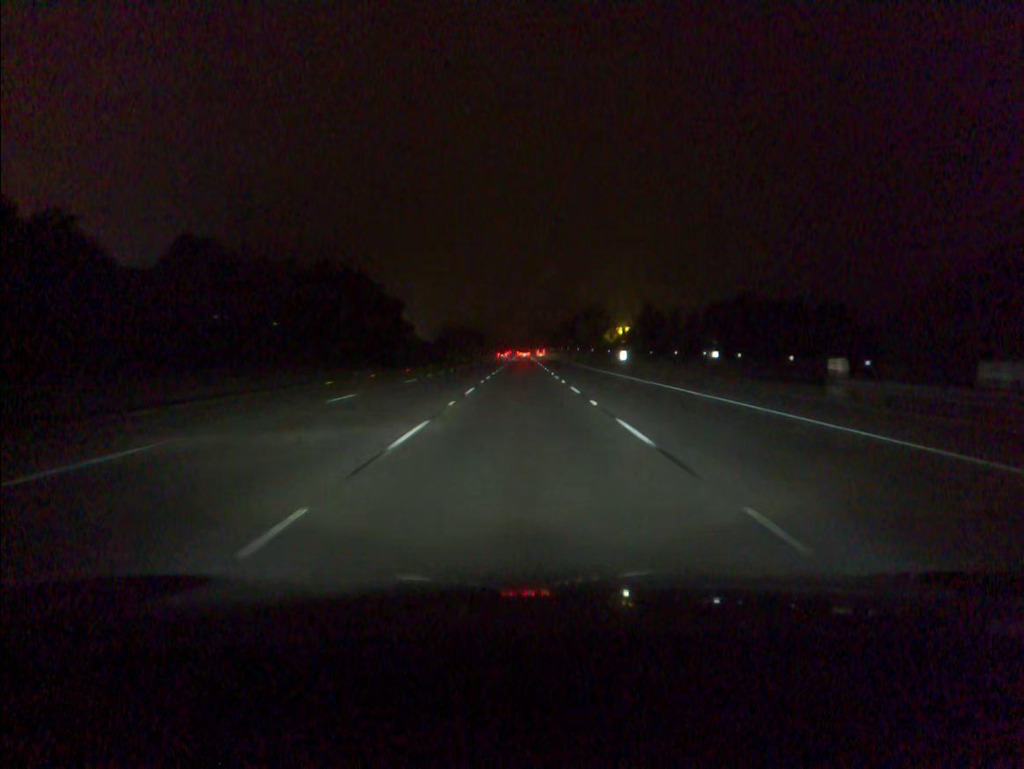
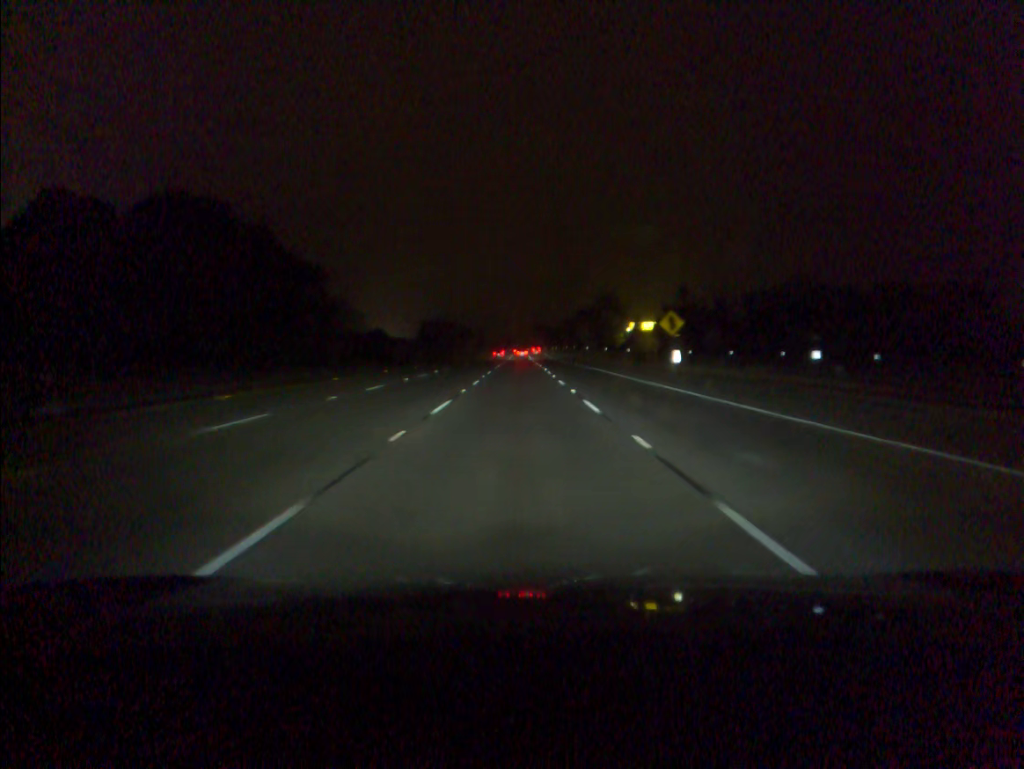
(+0.1, +37.9) m; 0°
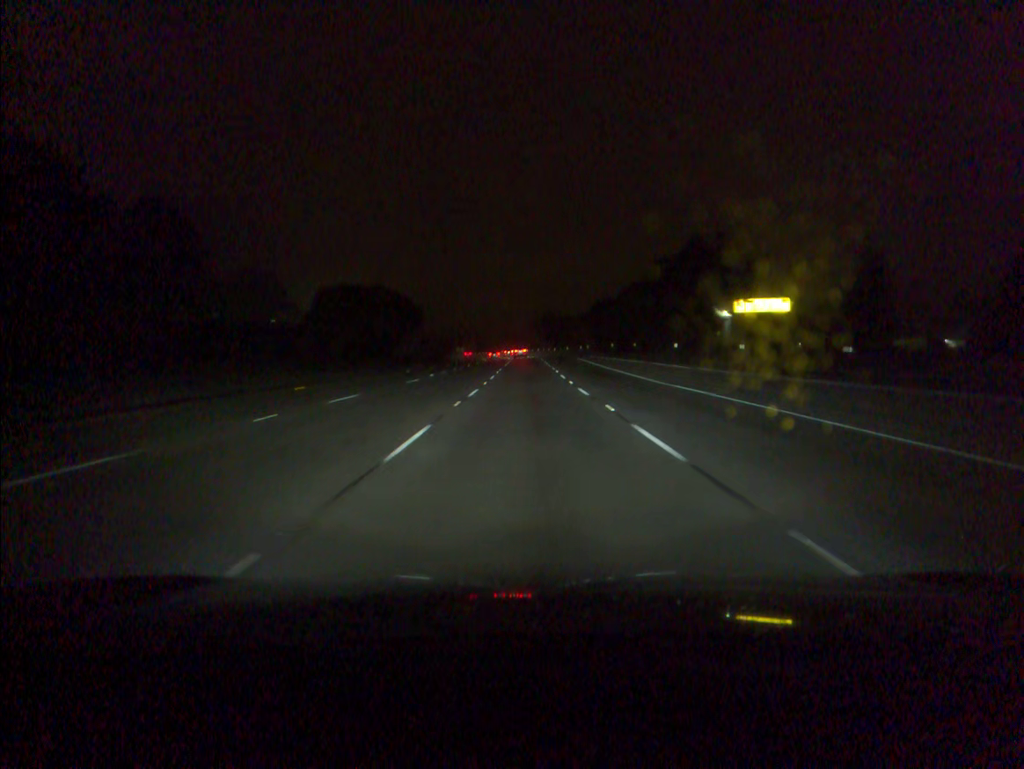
(-0.5, +94.7) m; 0°
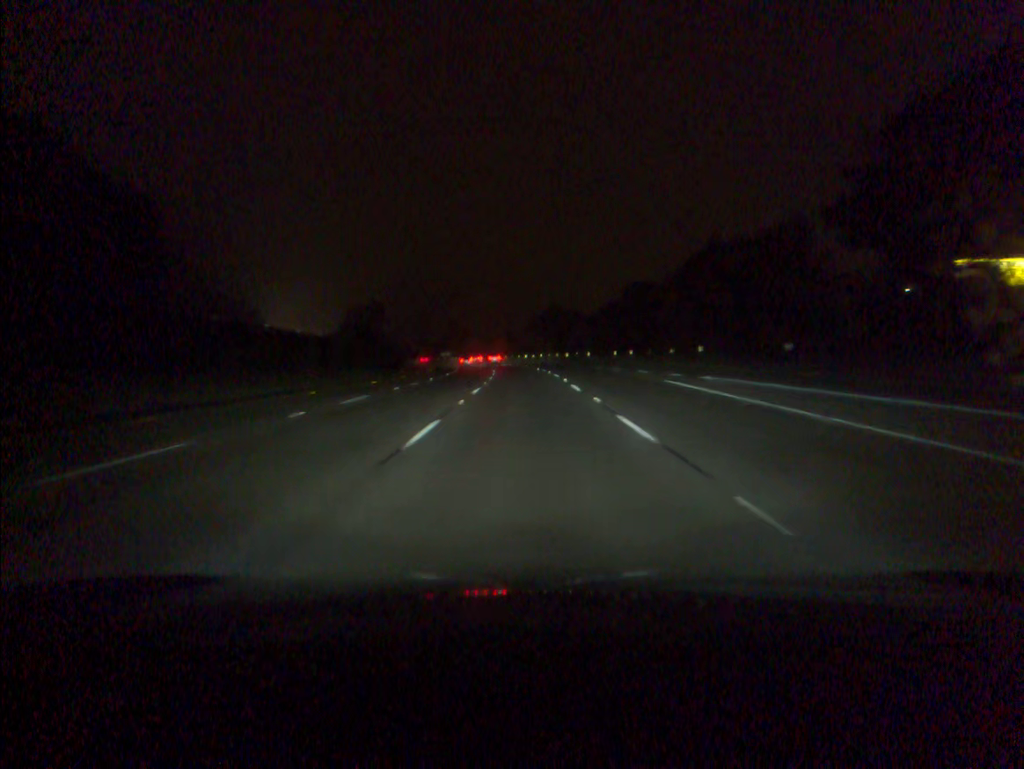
(+0.1, +56.7) m; 0°
